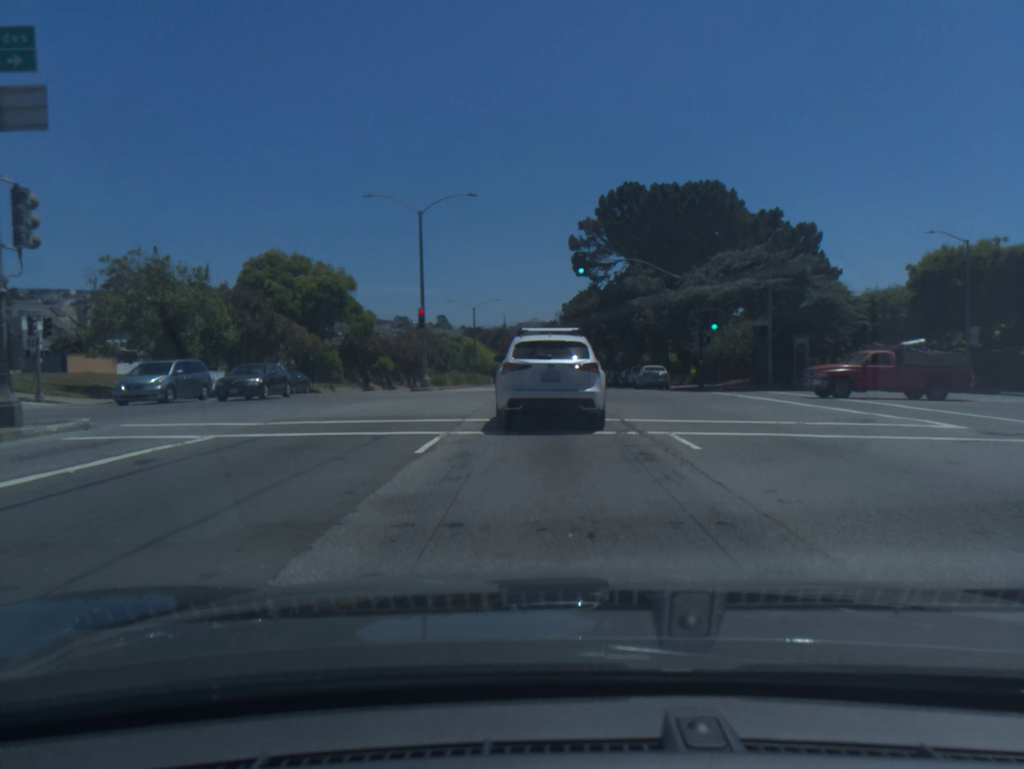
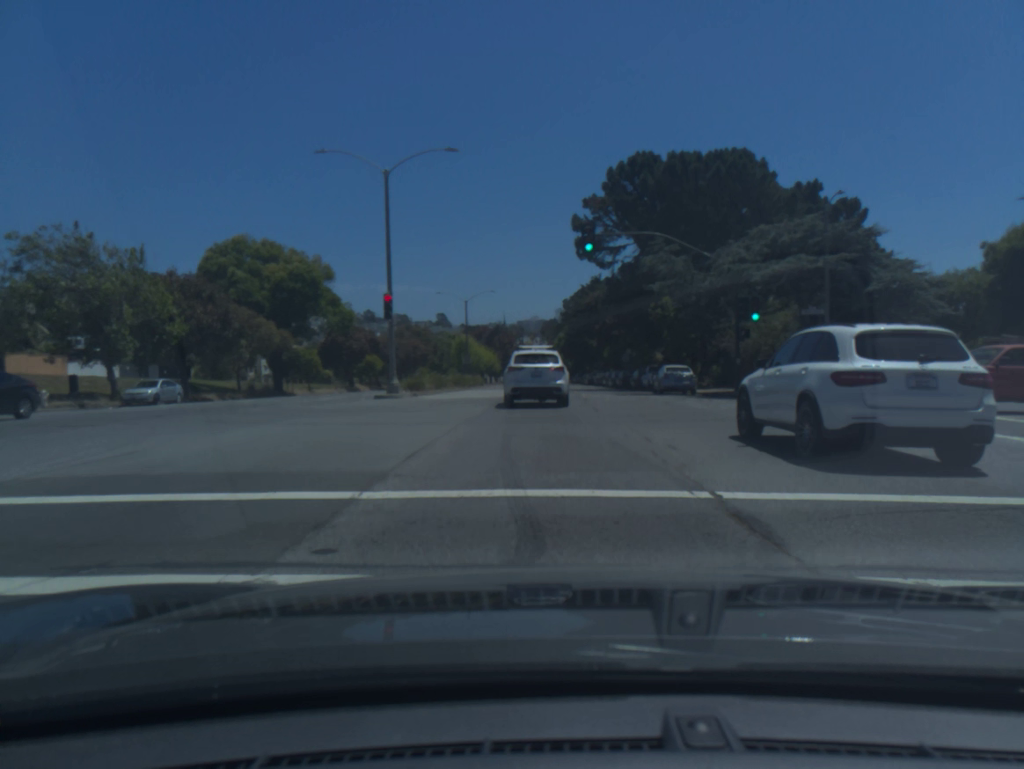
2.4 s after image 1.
(-0.1, +8.1) m; -1°
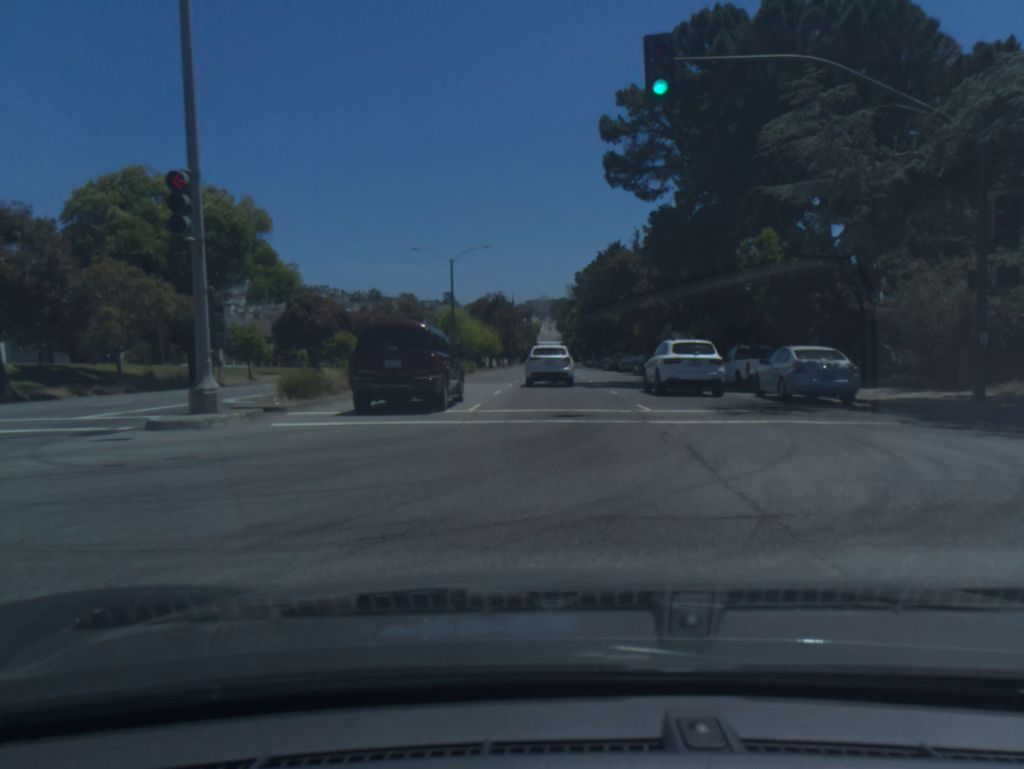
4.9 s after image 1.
(0.0, +18.4) m; 0°
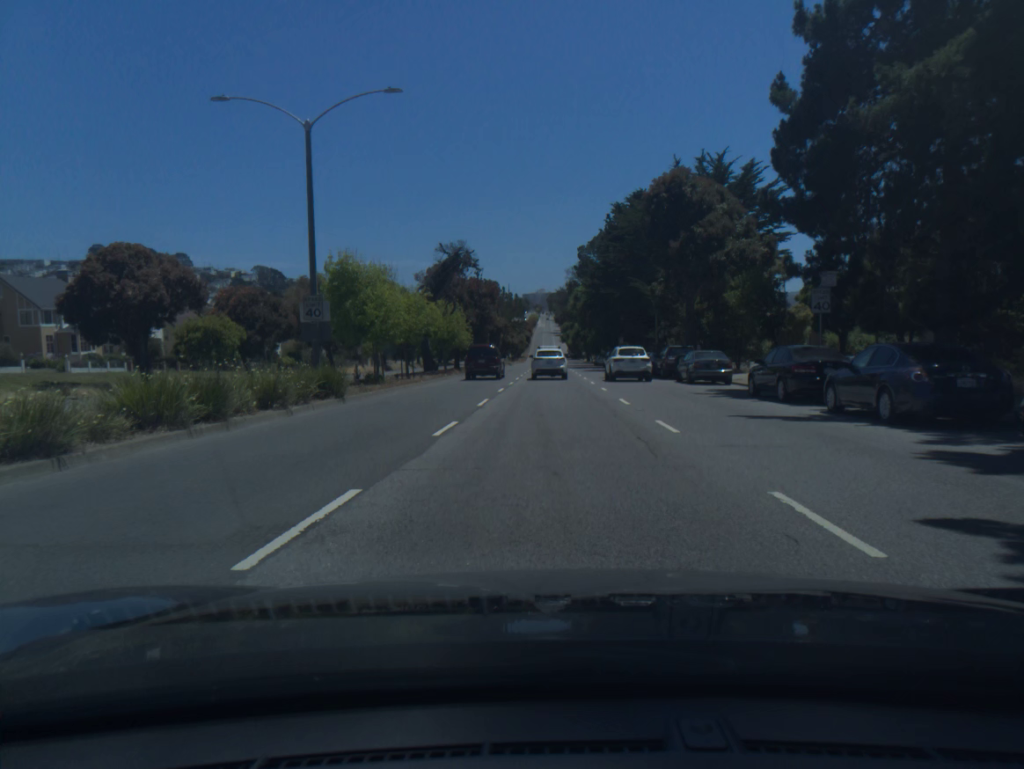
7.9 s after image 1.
(+0.4, +33.3) m; 0°
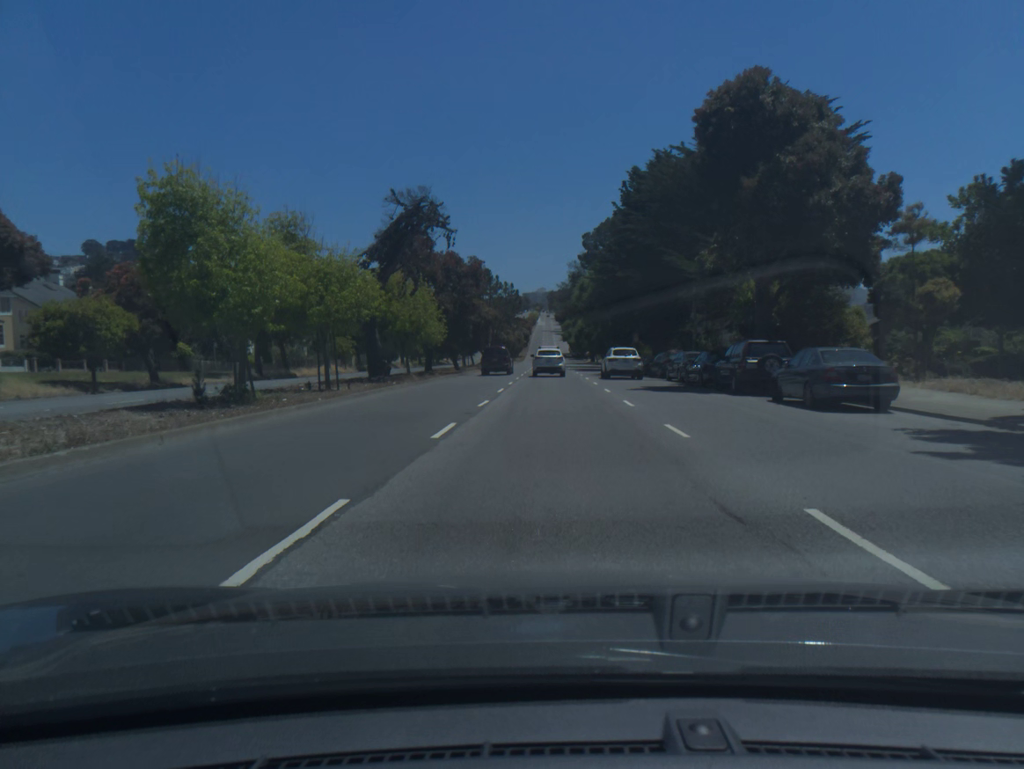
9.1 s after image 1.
(0.0, +15.5) m; 0°
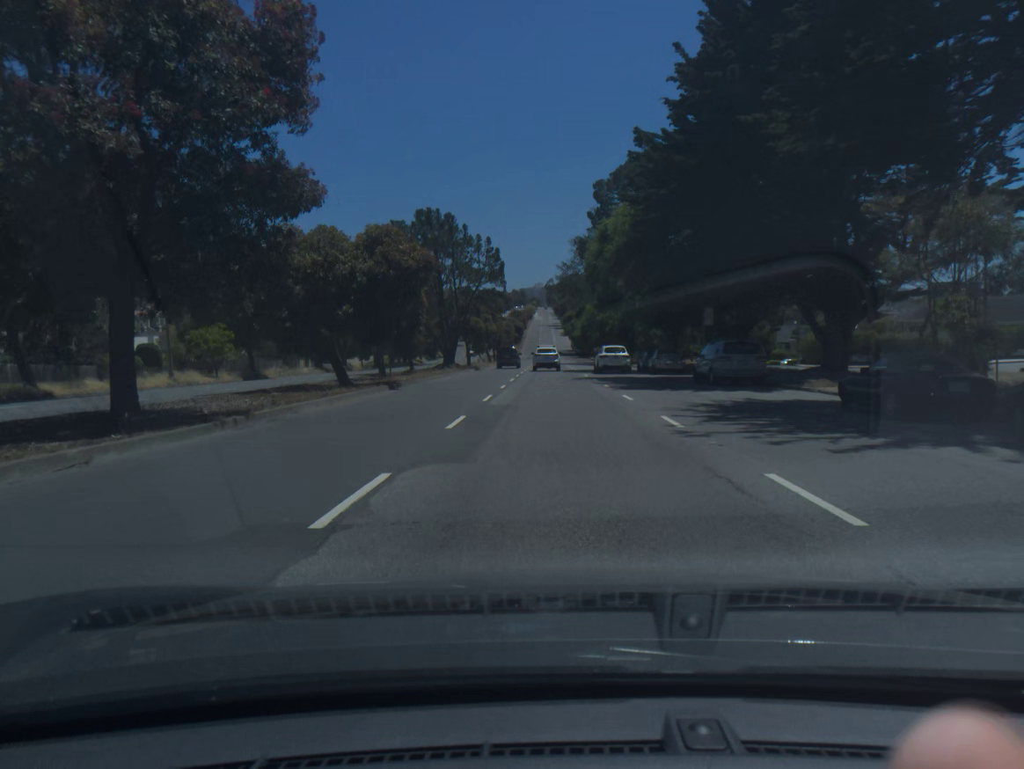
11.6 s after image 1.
(0.0, +35.5) m; 0°
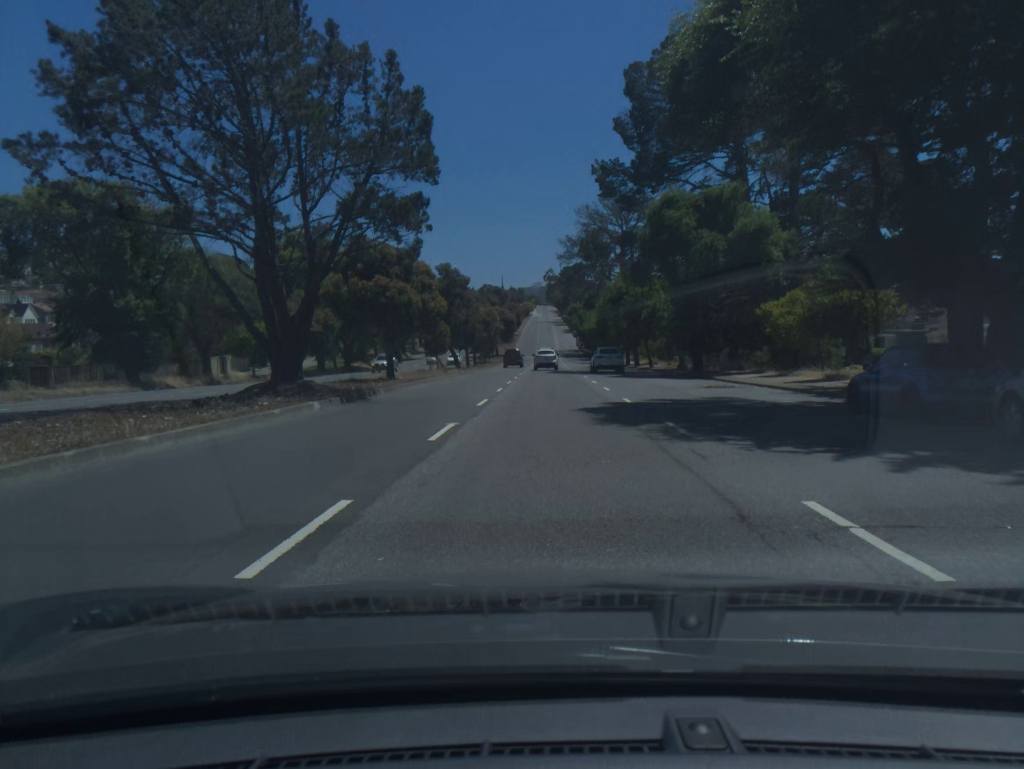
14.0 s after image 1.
(+0.1, +37.5) m; 0°
